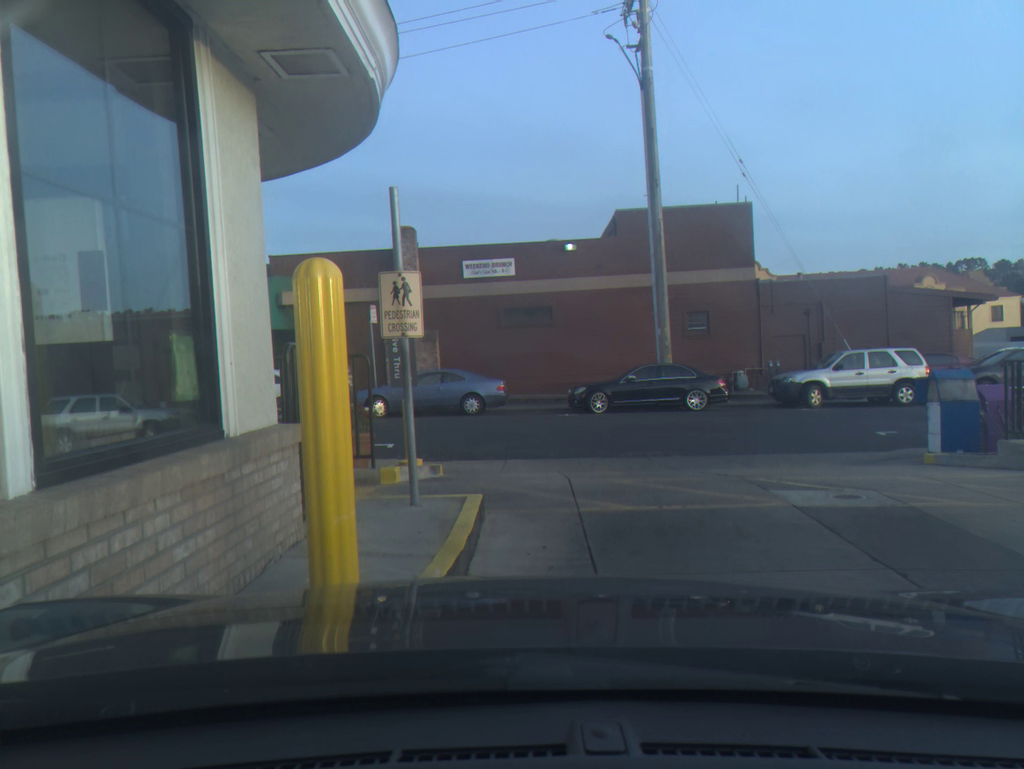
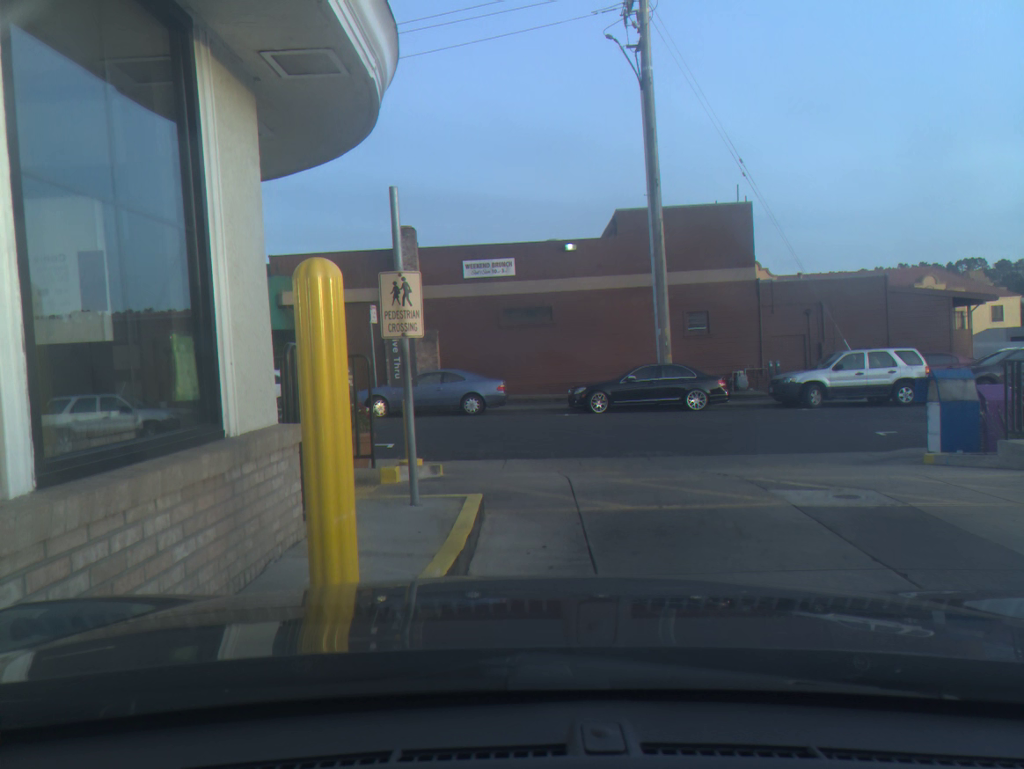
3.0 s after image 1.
(+0.1, 0.0) m; 0°
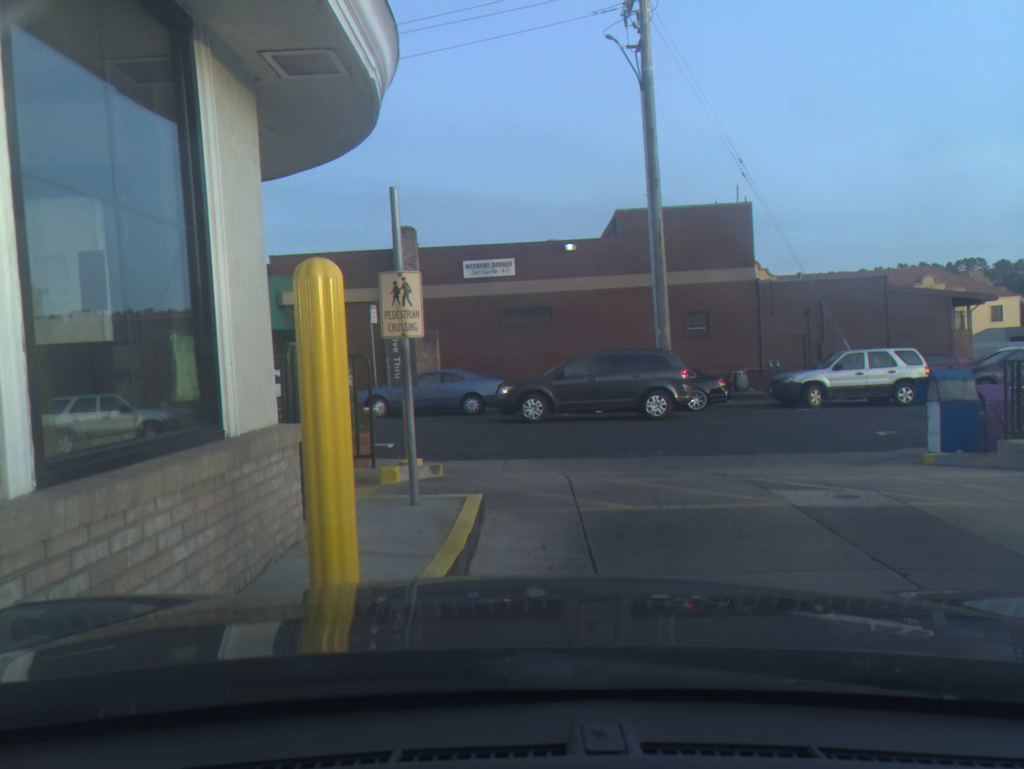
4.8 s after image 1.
(+0.1, 0.0) m; 0°
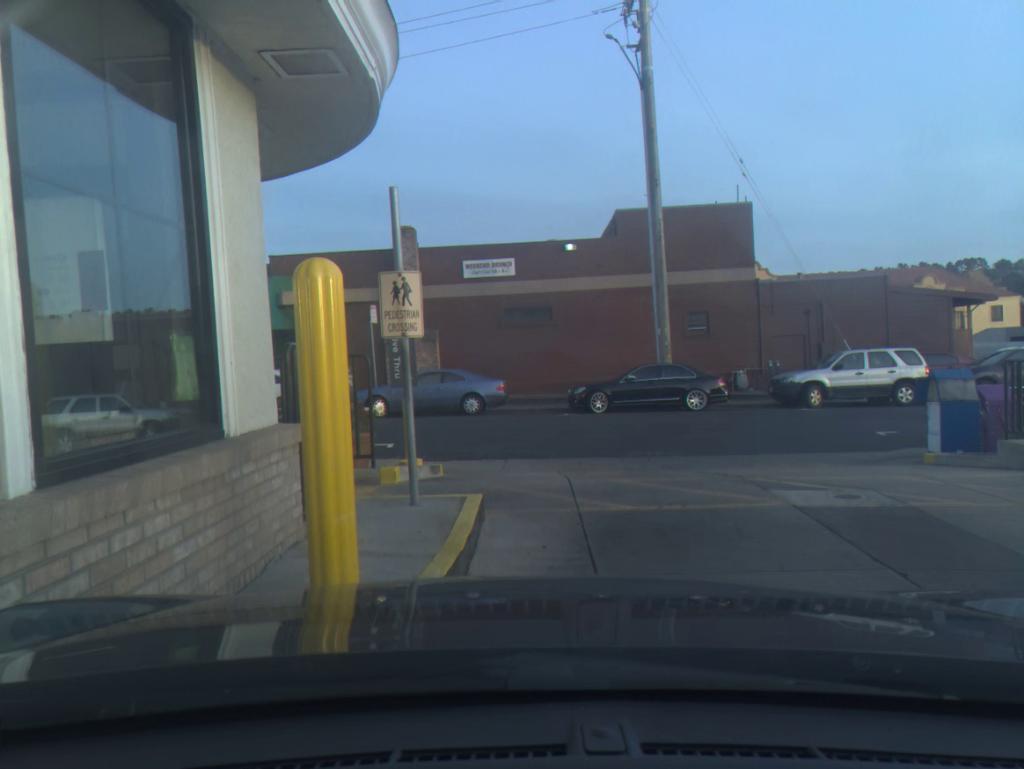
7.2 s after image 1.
(-0.1, 0.0) m; 0°
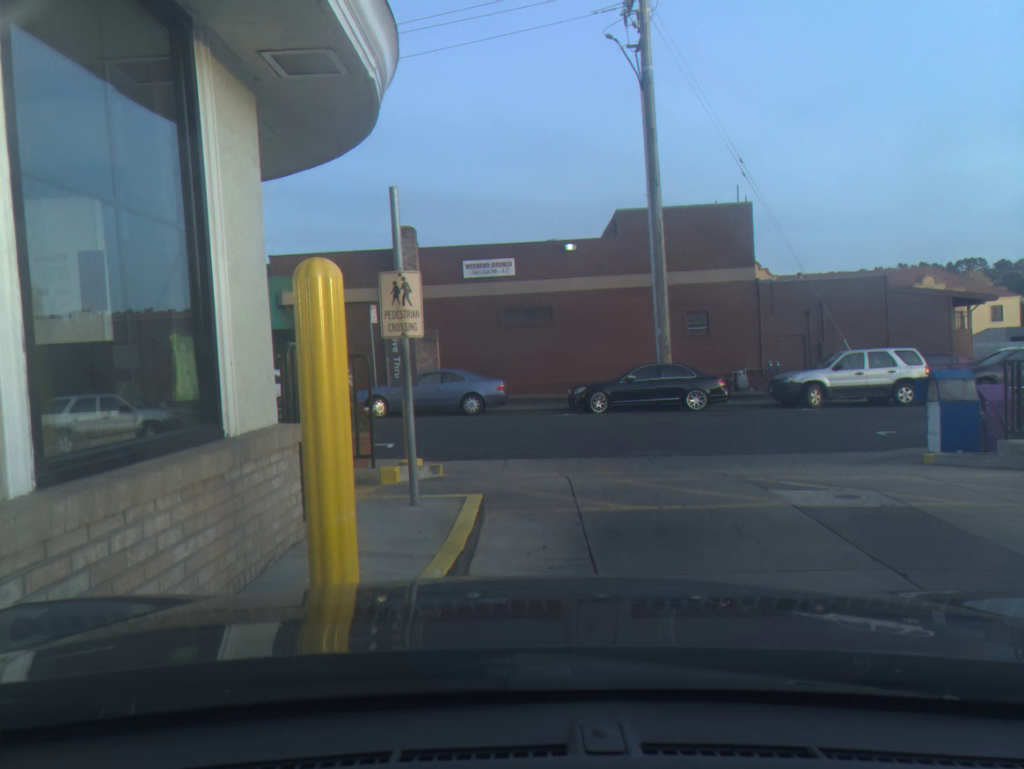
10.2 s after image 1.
(-0.1, 0.0) m; 0°
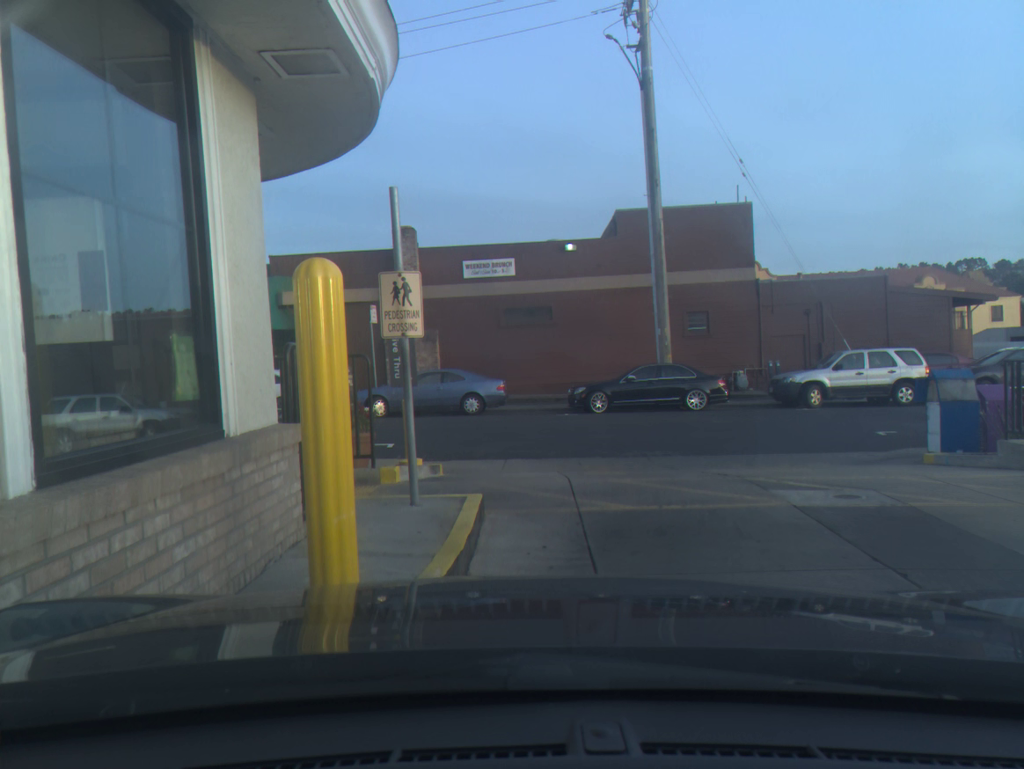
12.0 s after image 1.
(+0.1, -0.1) m; 0°
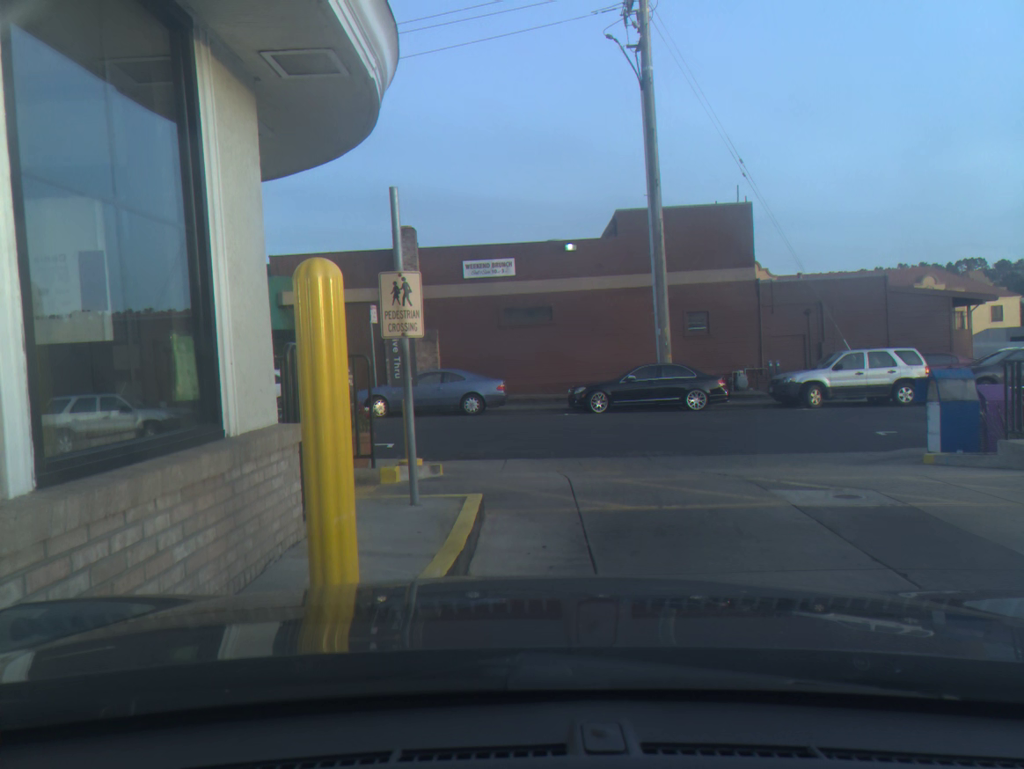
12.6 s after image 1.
(0.0, 0.0) m; 0°
